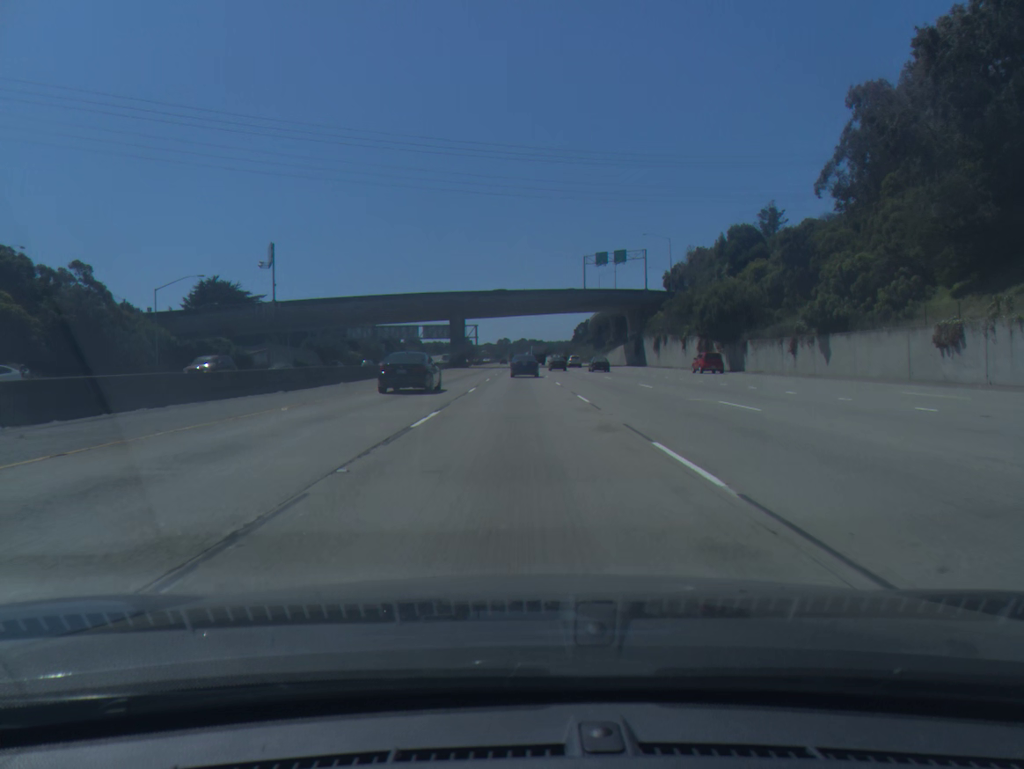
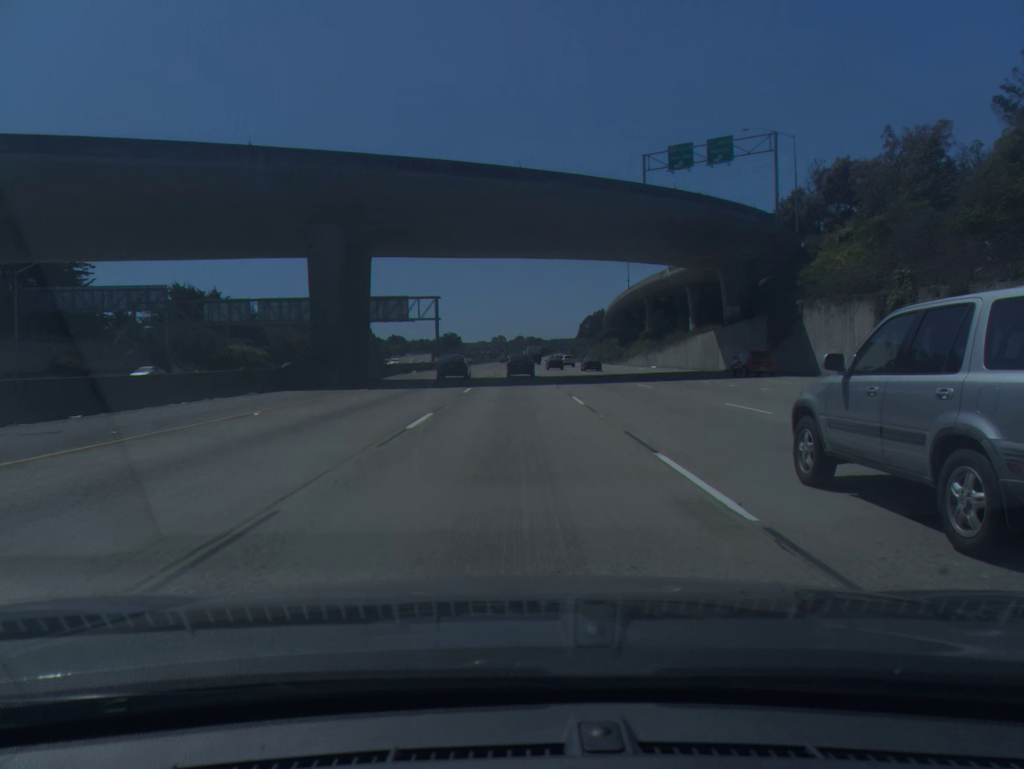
(+0.1, +74.1) m; 0°
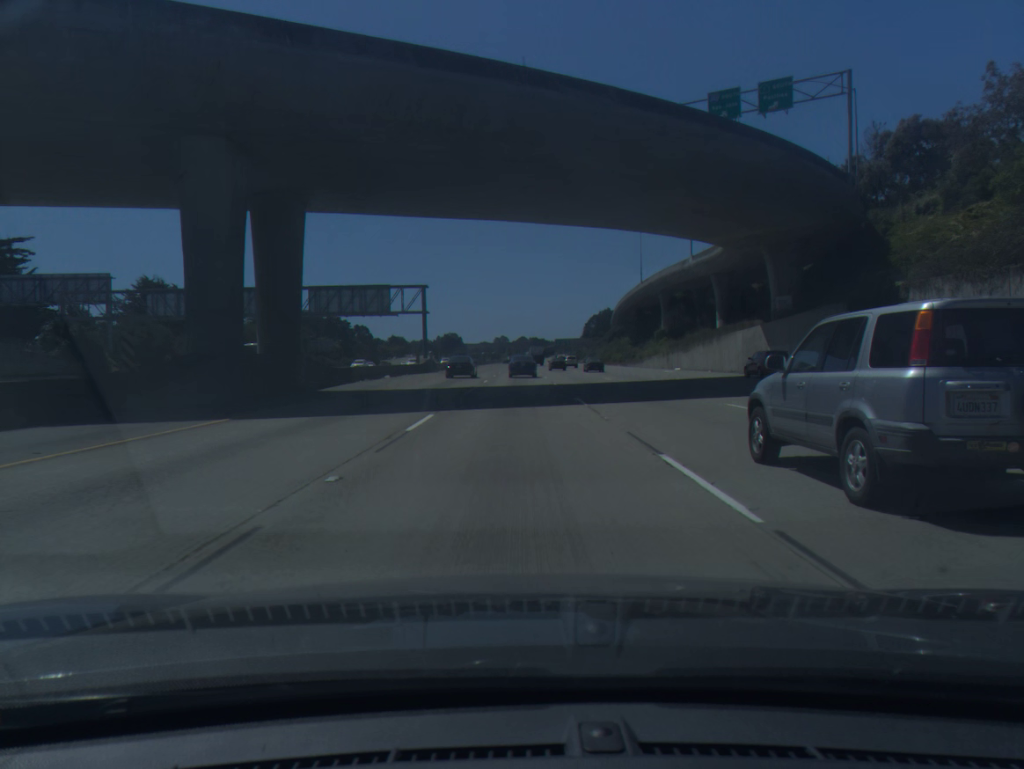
(0.0, +14.8) m; 0°
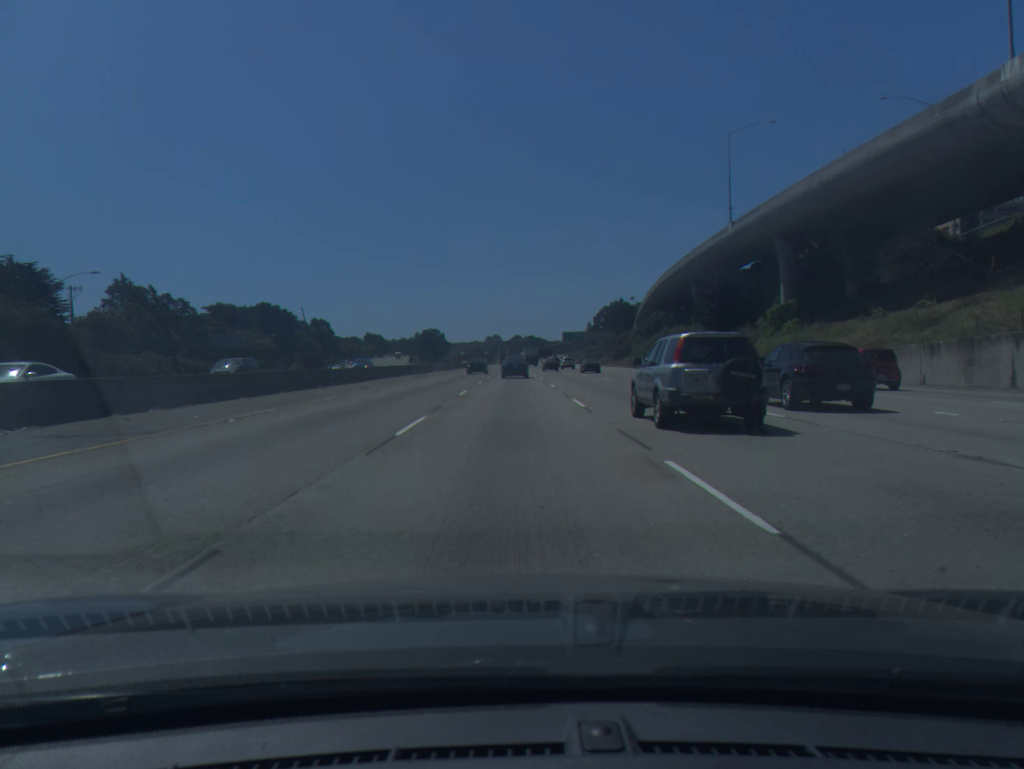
(+0.2, +73.7) m; +1°
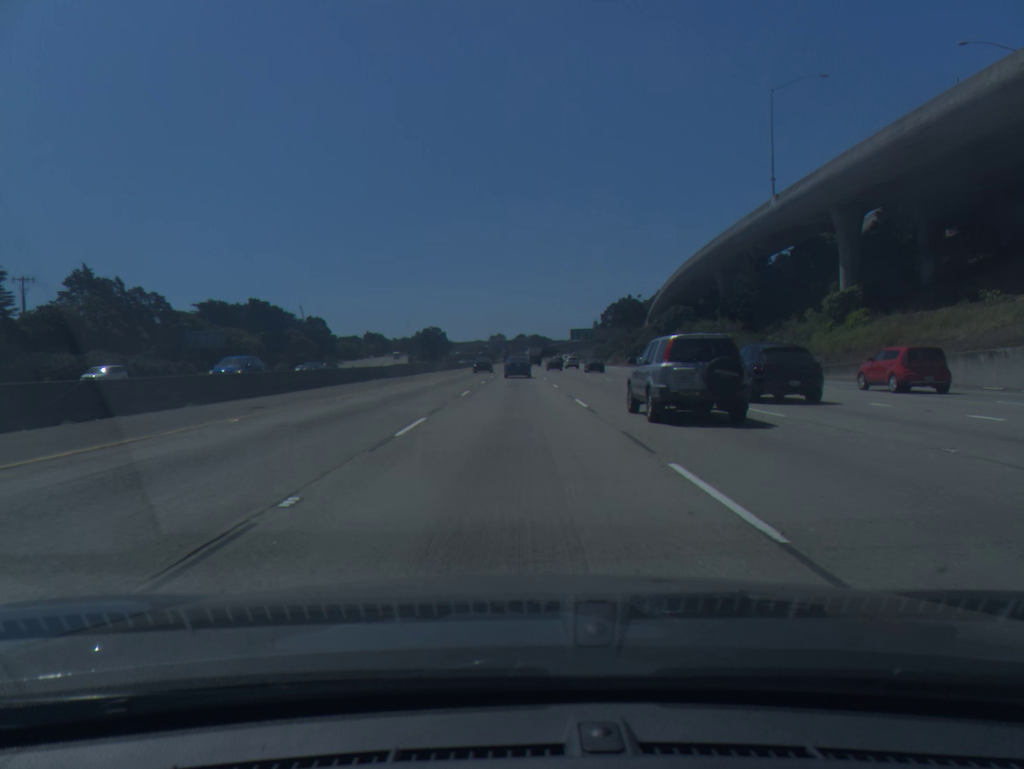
(0.0, +14.7) m; 0°
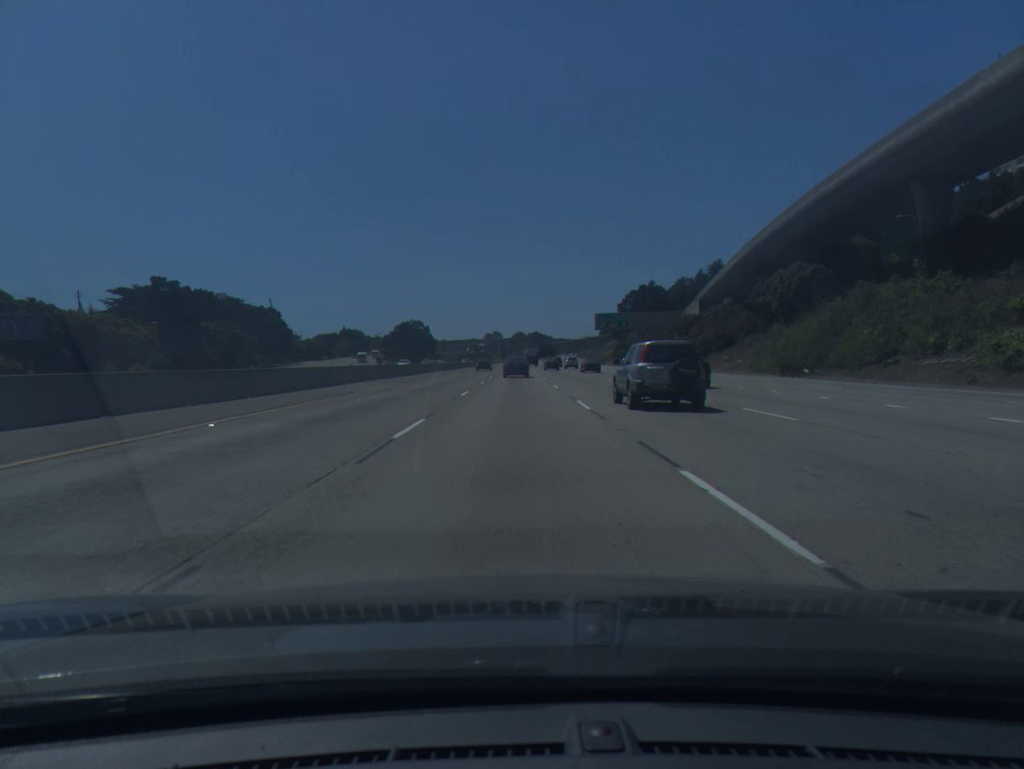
(-0.1, +59.1) m; 0°
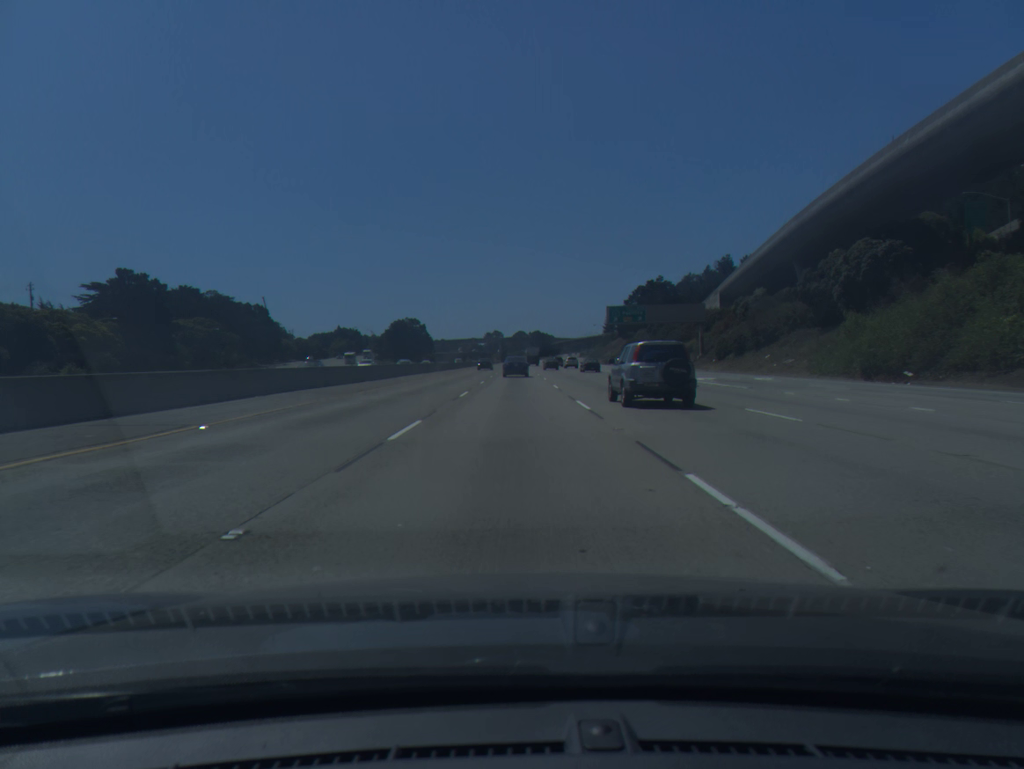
(0.0, +14.9) m; 0°
